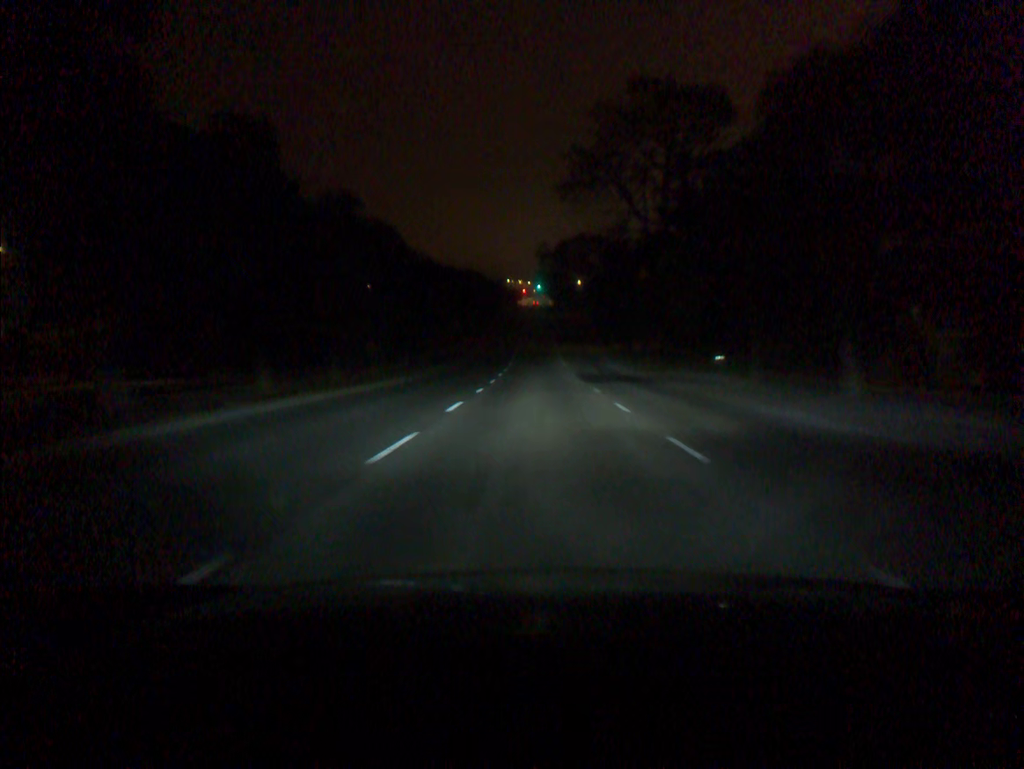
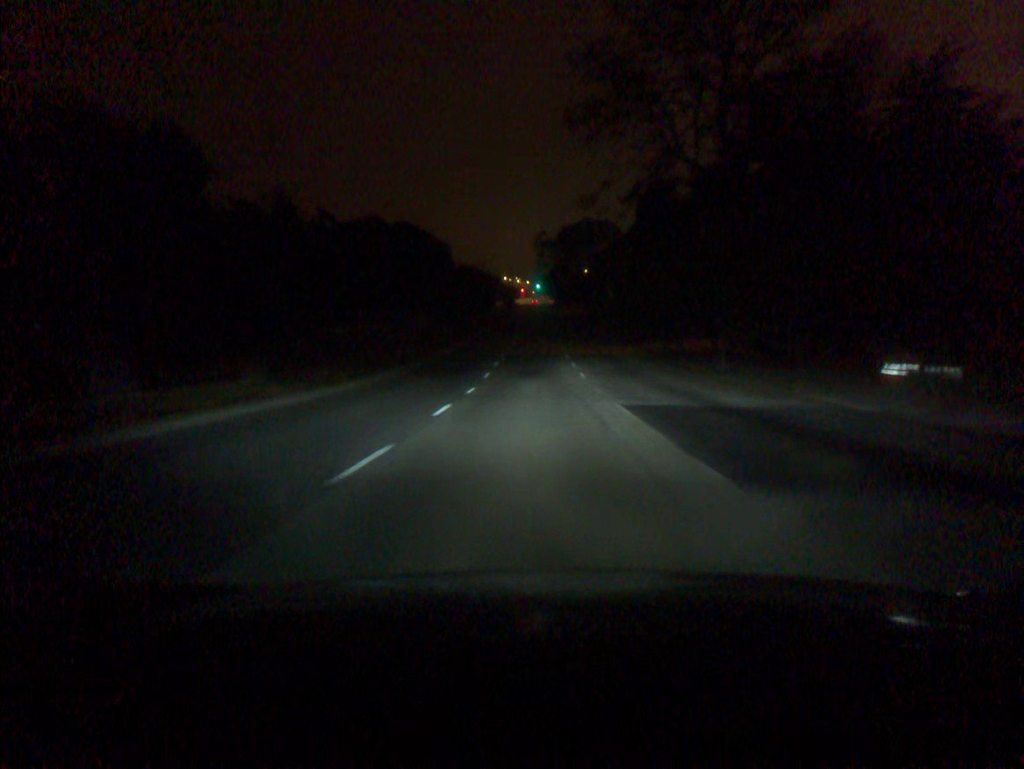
(0.0, +23.4) m; 0°
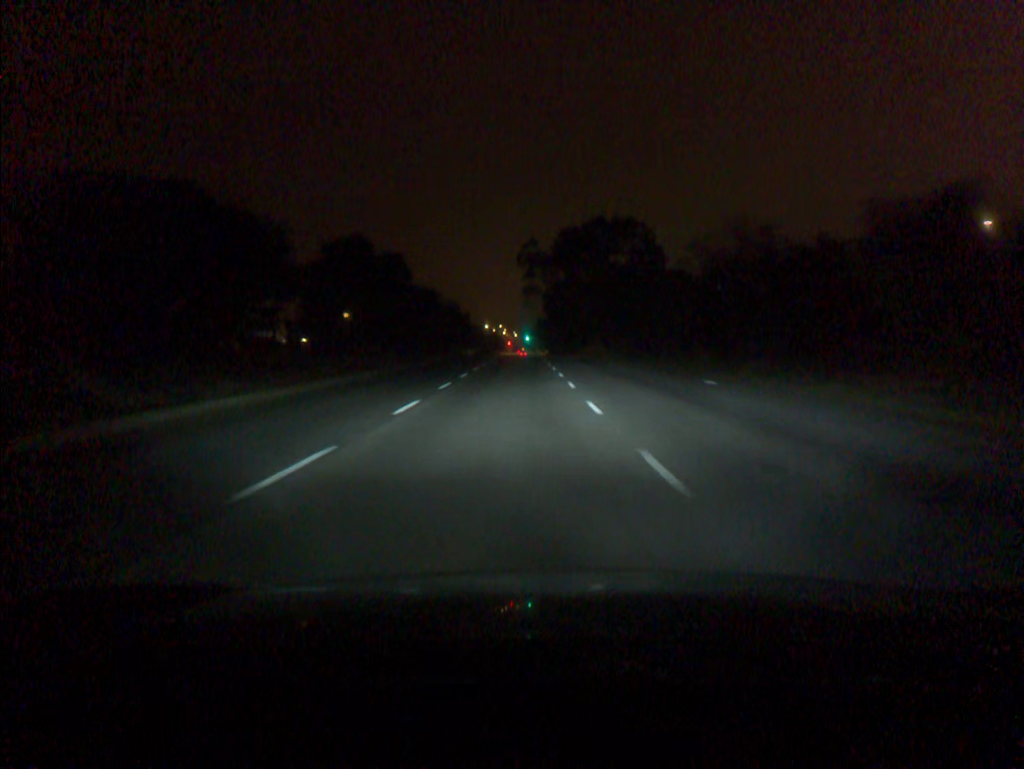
(+0.4, +58.1) m; +1°
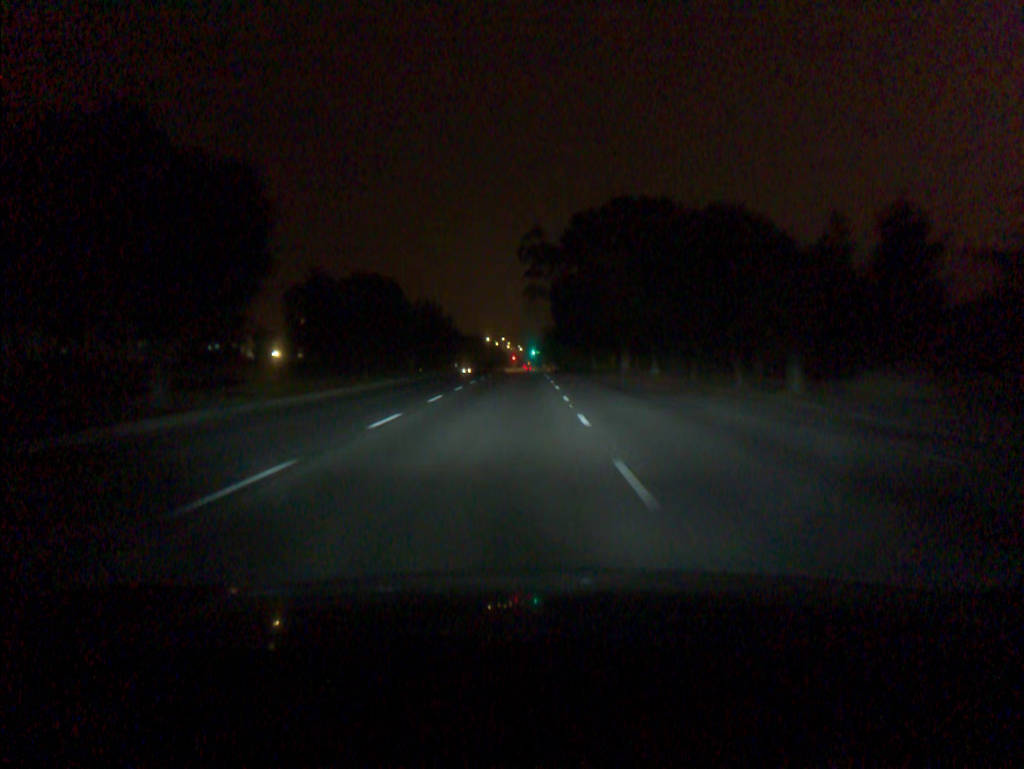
(+0.1, +22.1) m; 0°
